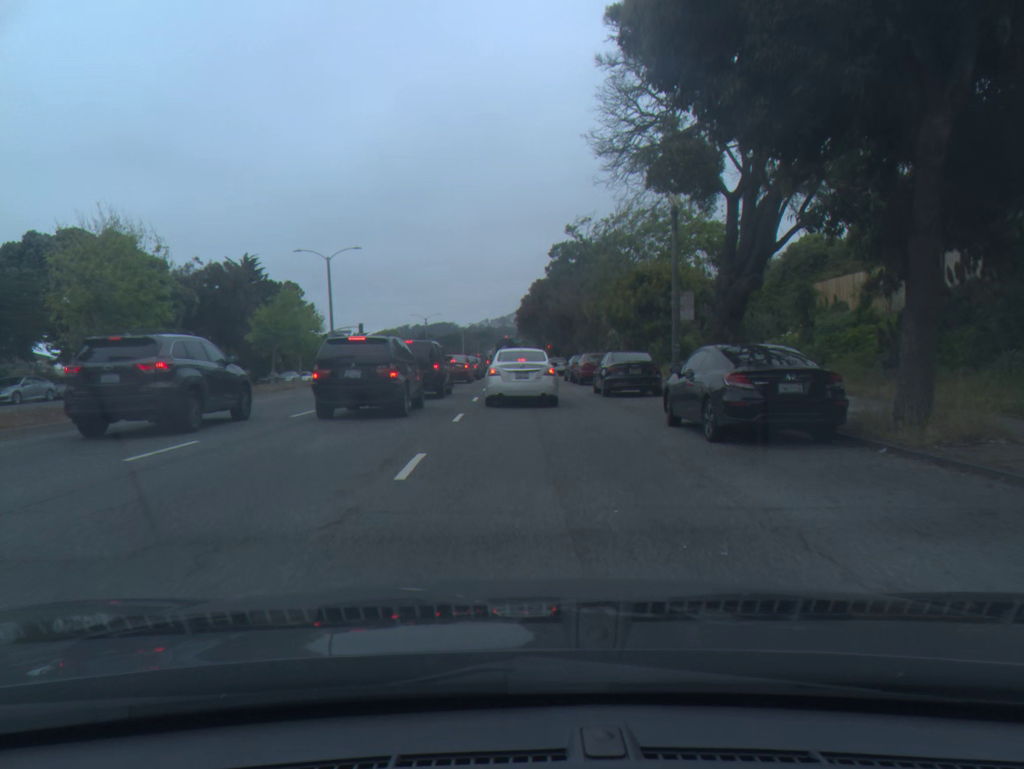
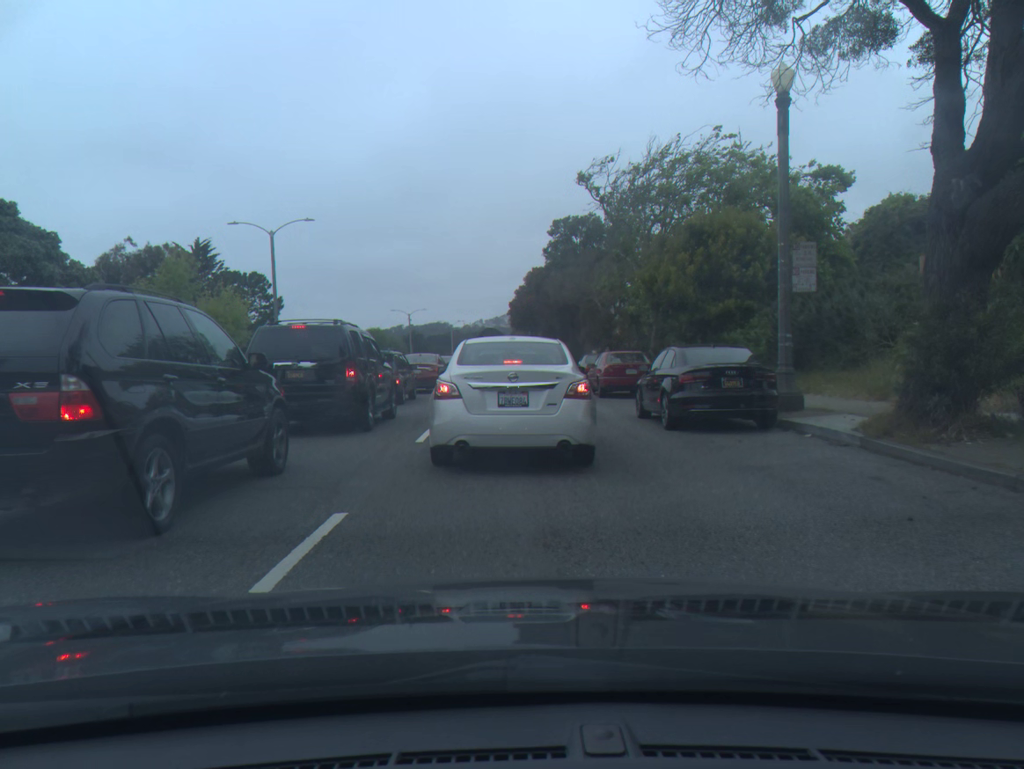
(+0.1, +11.4) m; 0°
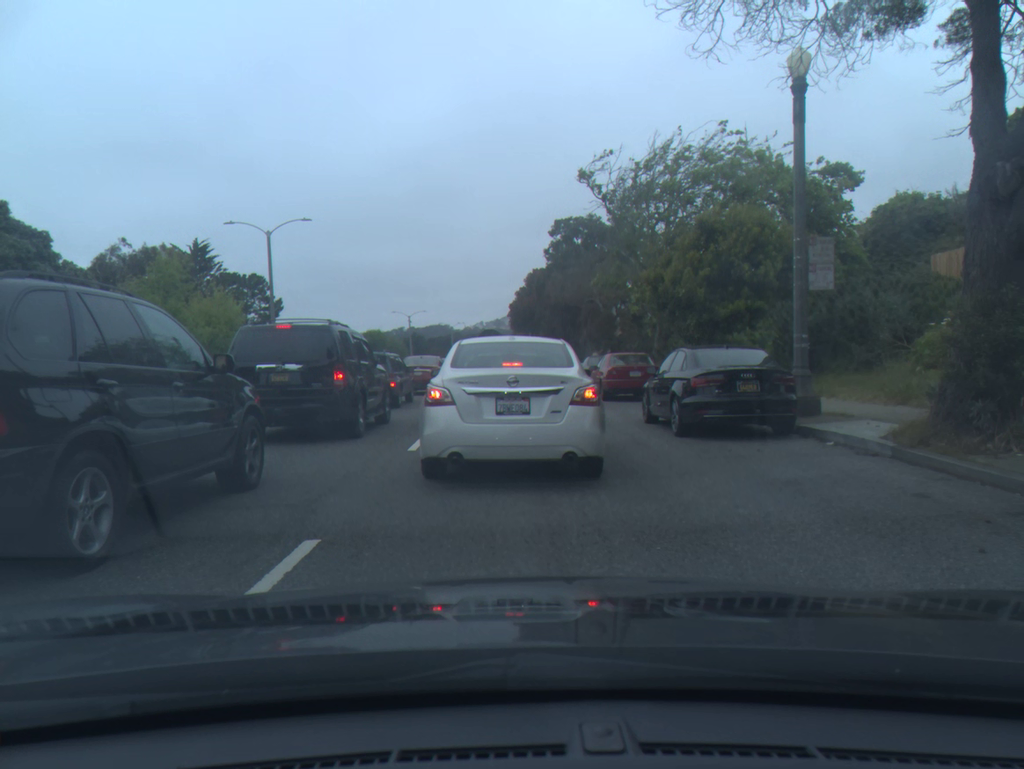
(0.0, +1.0) m; 0°
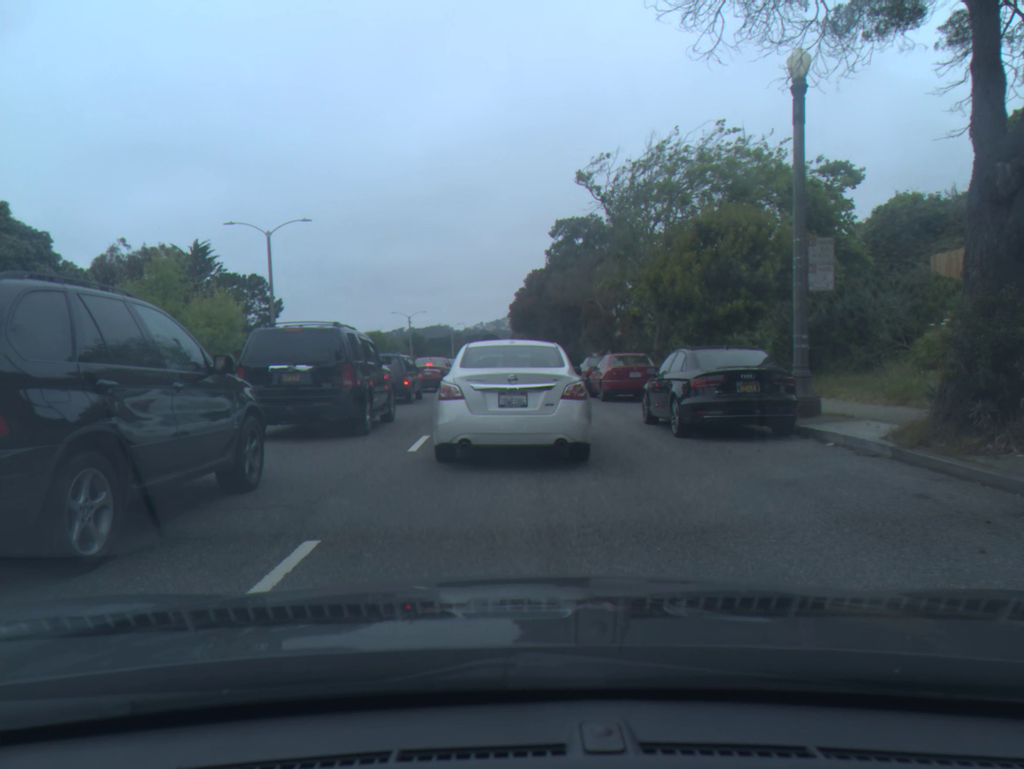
(0.0, 0.0) m; 0°
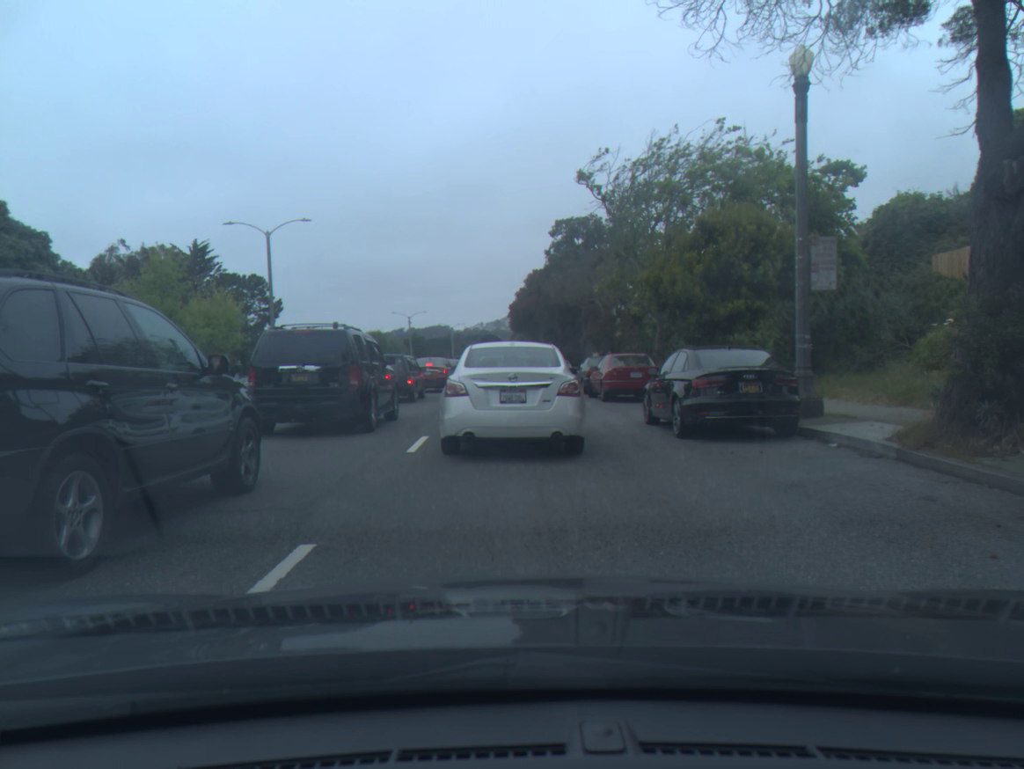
(0.0, +0.1) m; 0°
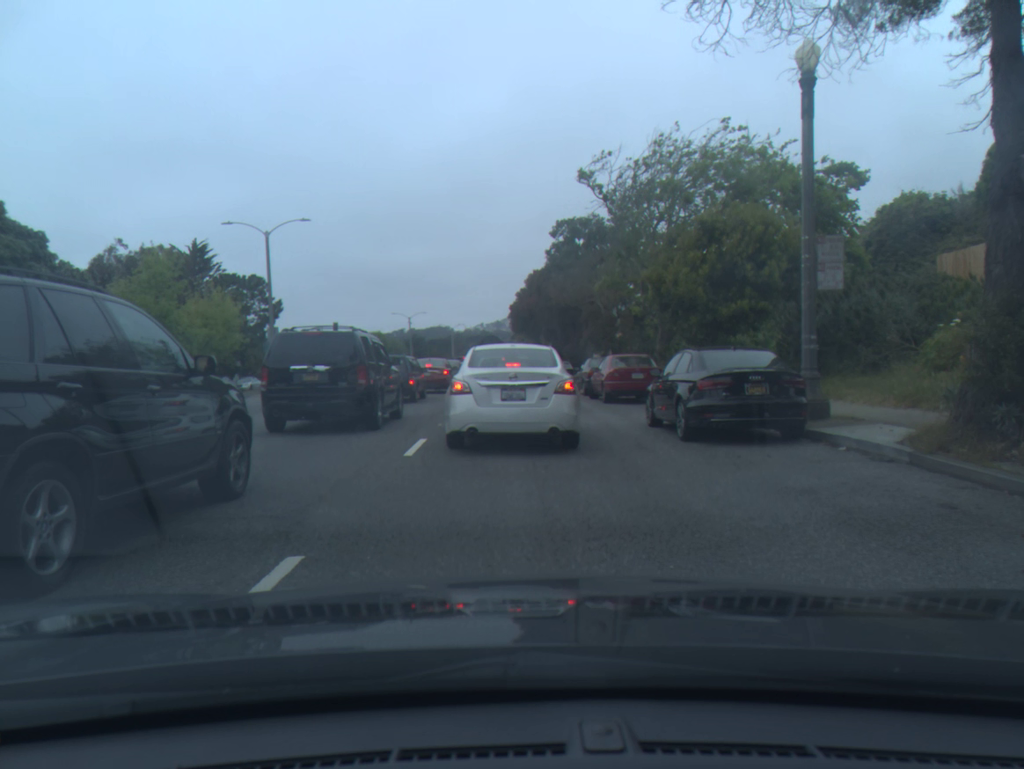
(0.0, +0.3) m; 0°
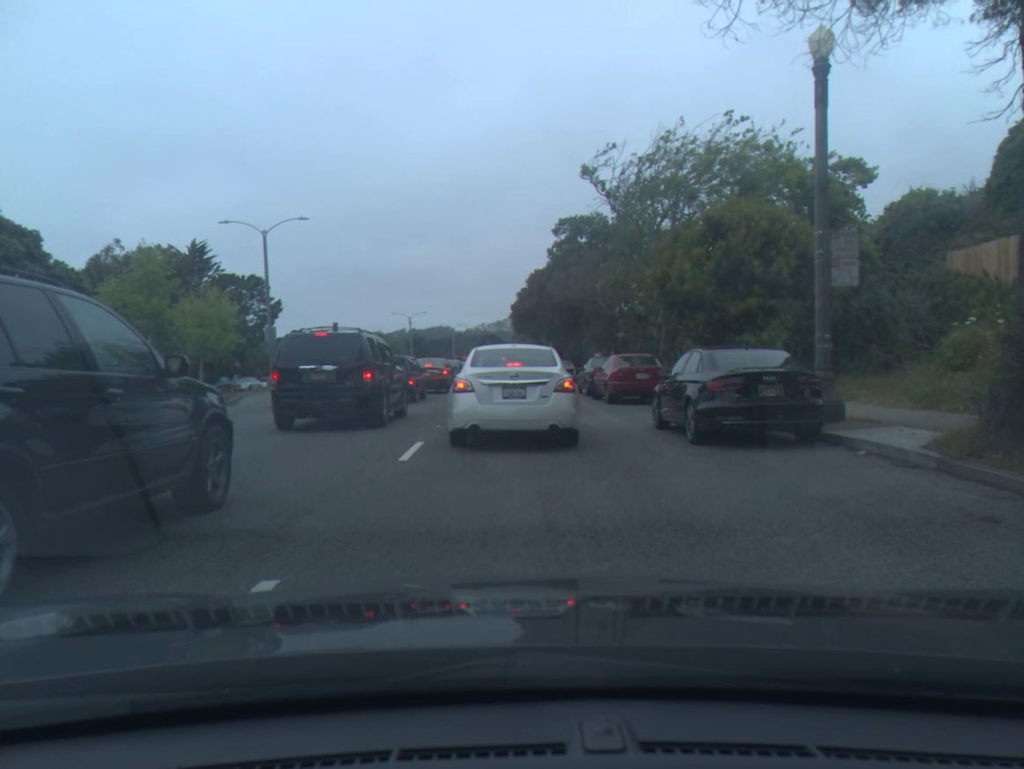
(0.0, +0.5) m; 0°
